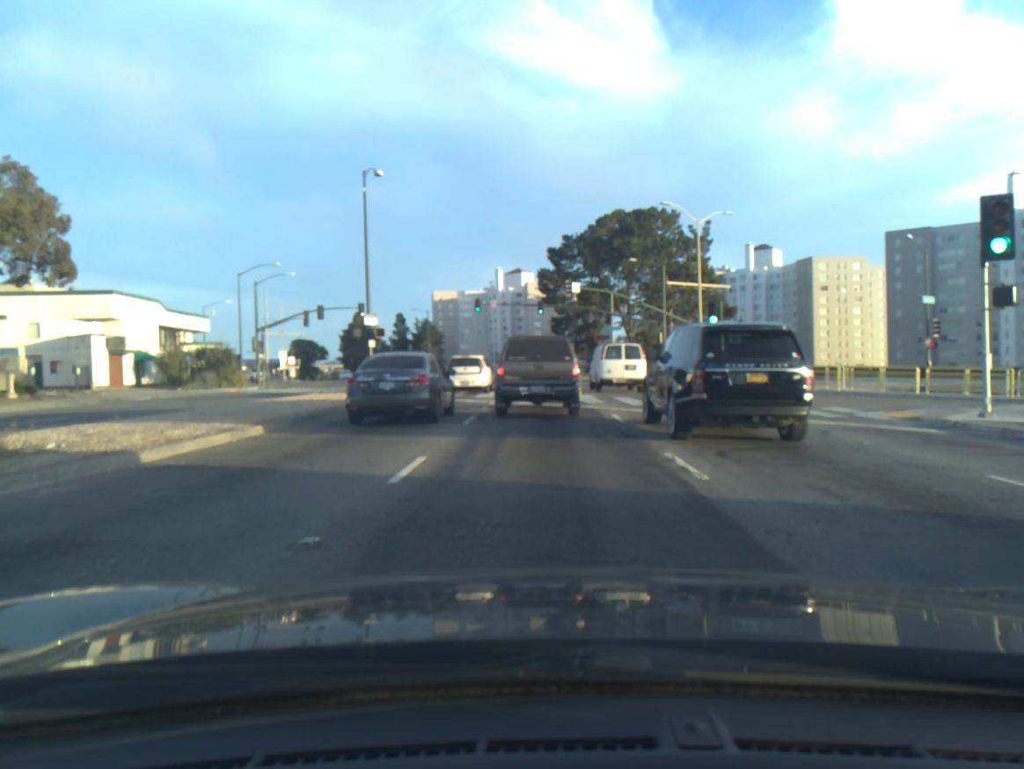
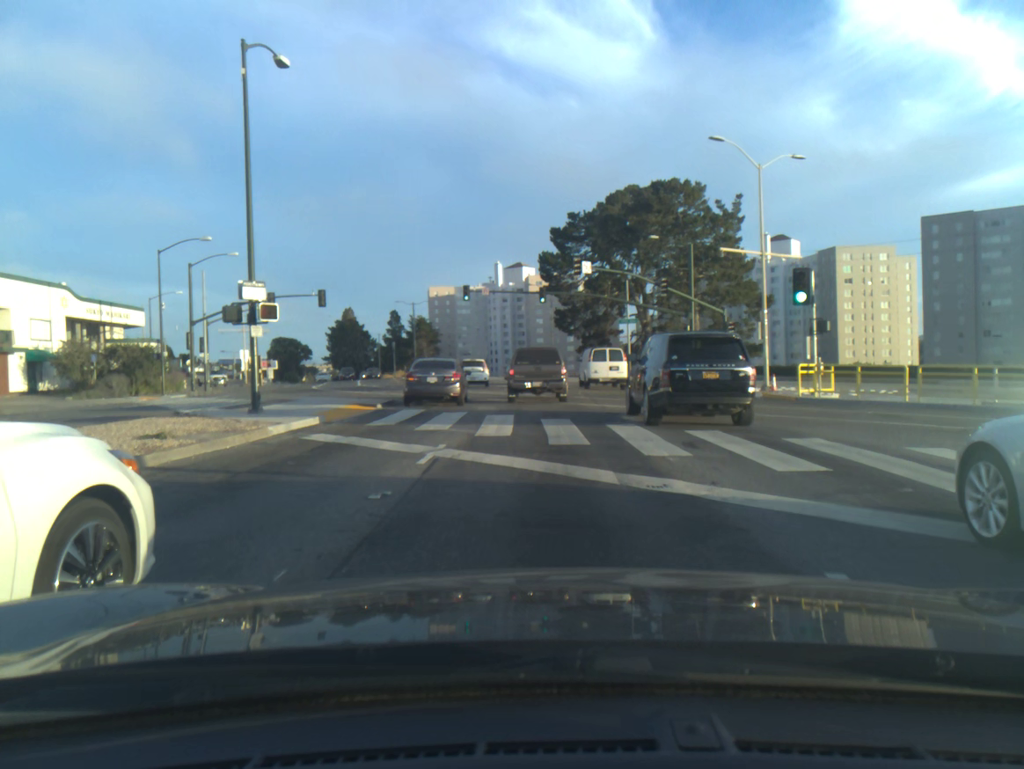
(-0.1, +13.2) m; -1°
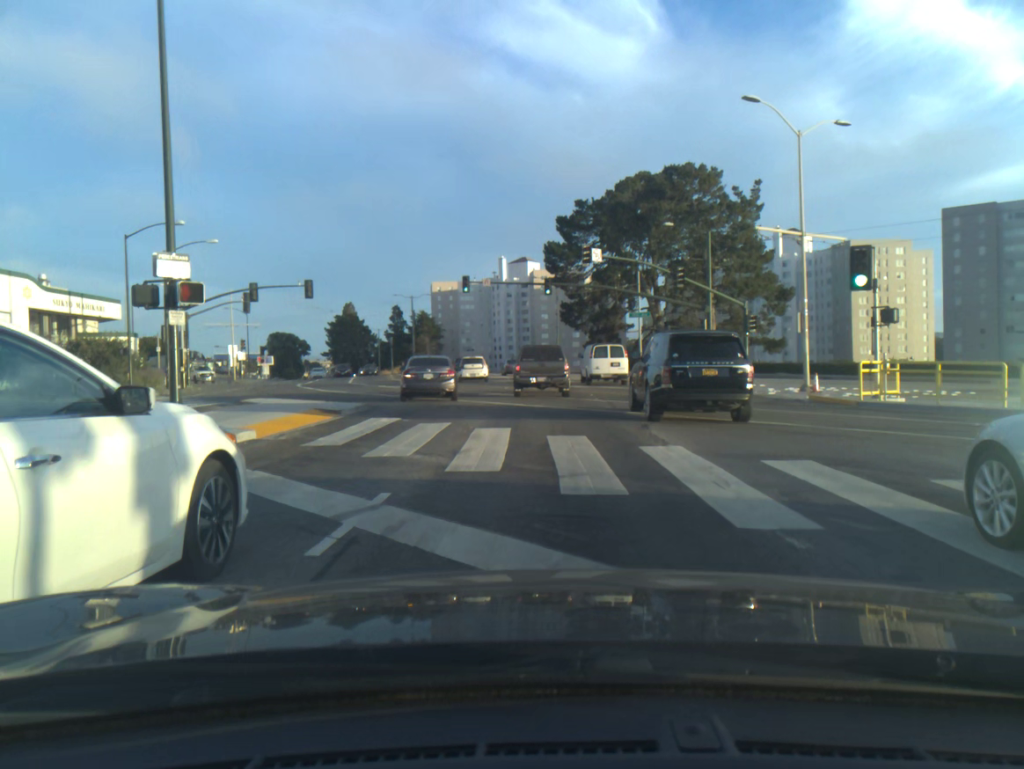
(0.0, +4.5) m; 0°
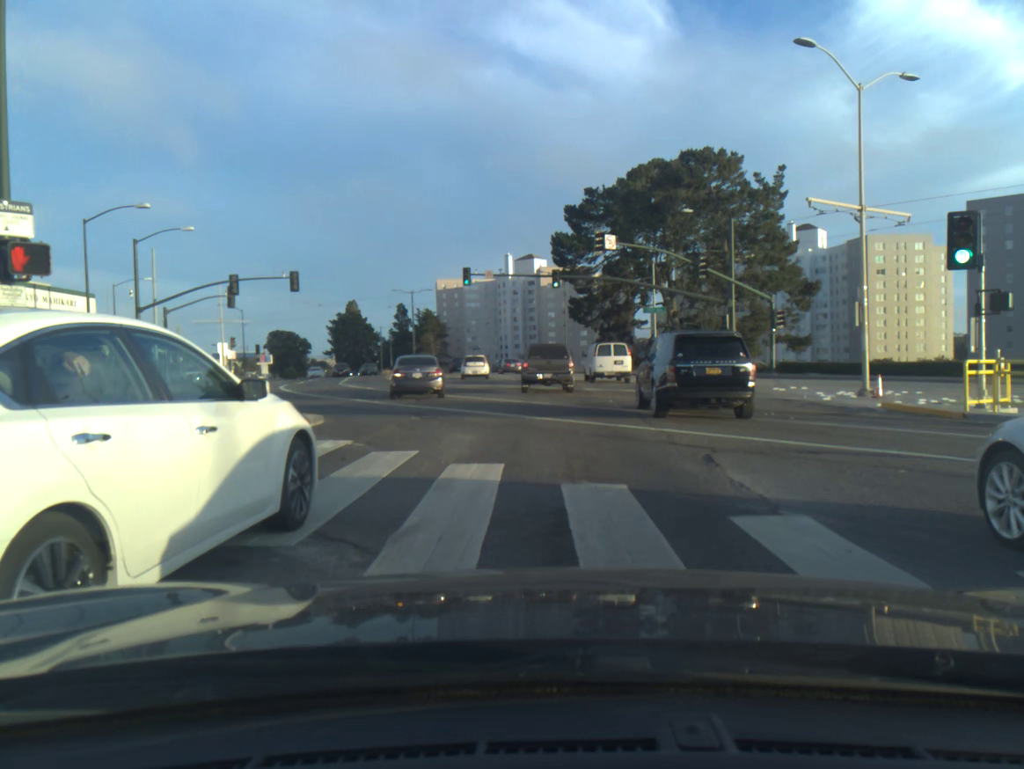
(0.0, +4.9) m; -1°
